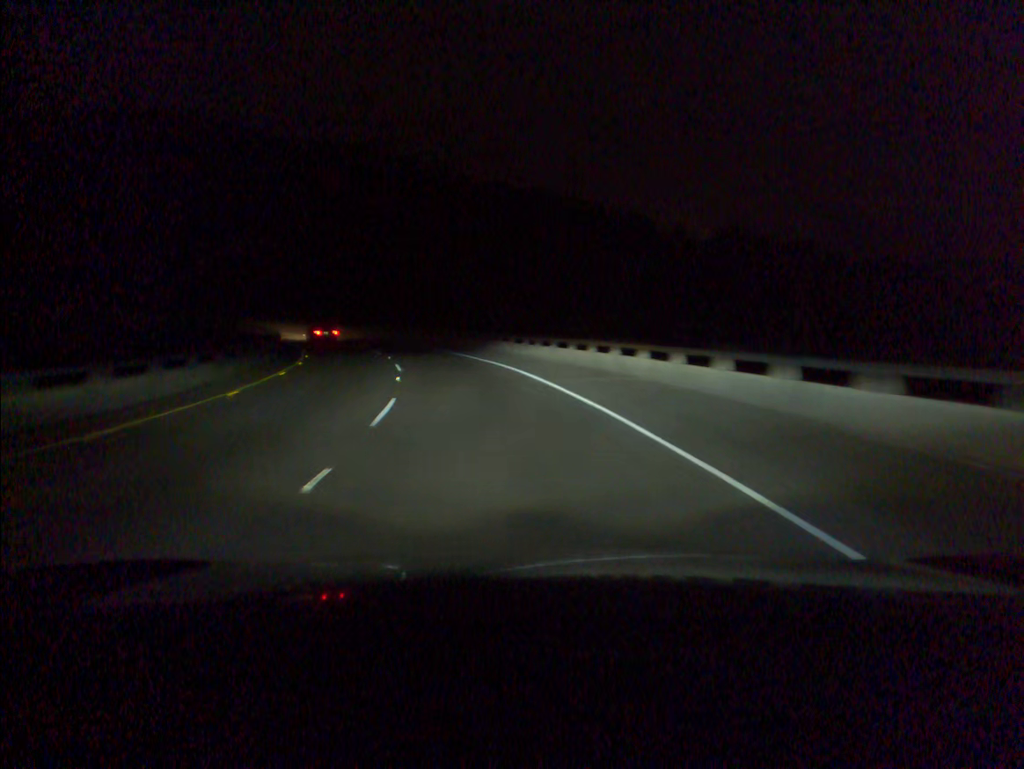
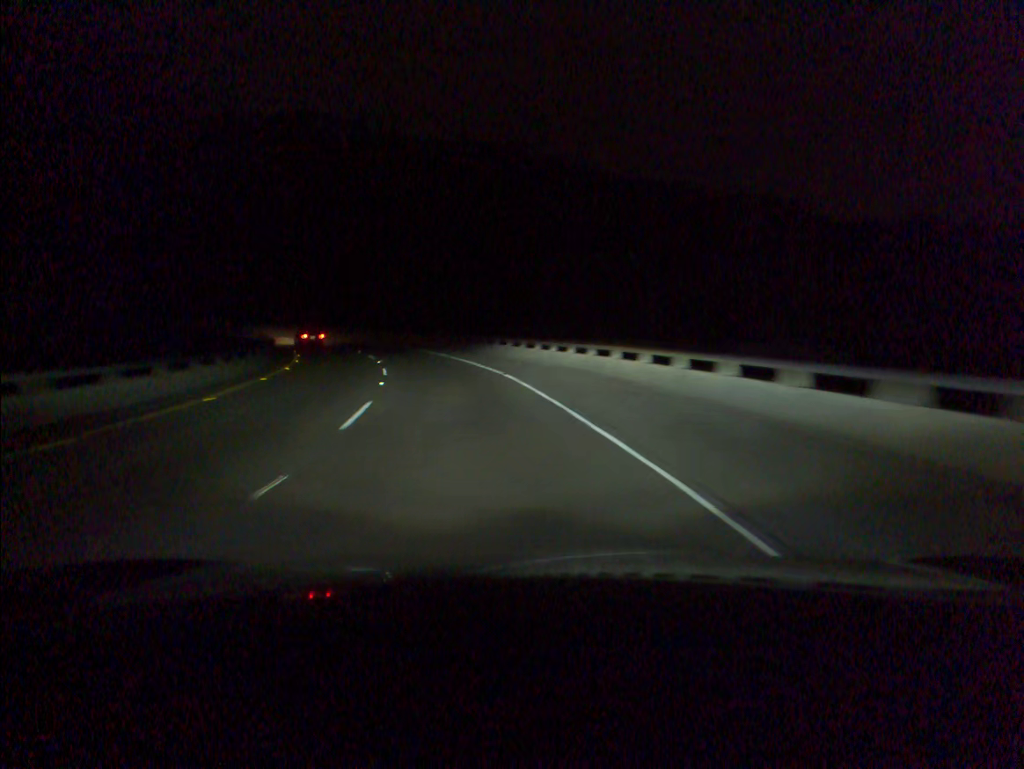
(-2.6, +30.1) m; -10°
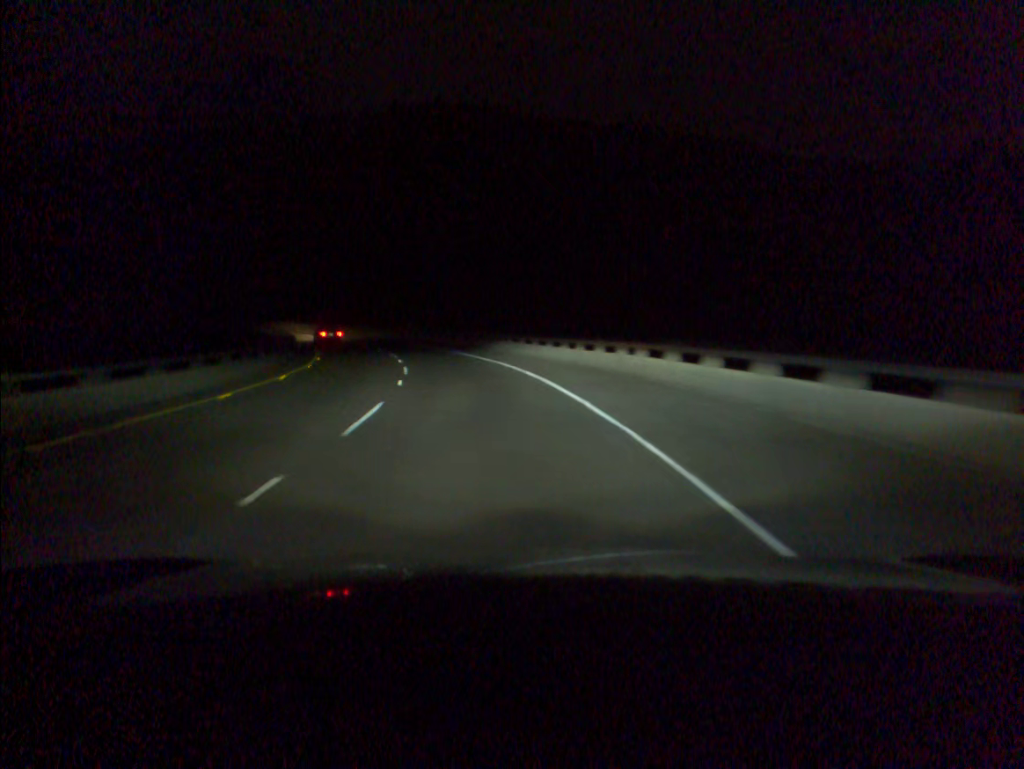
(-2.9, +30.5) m; -11°
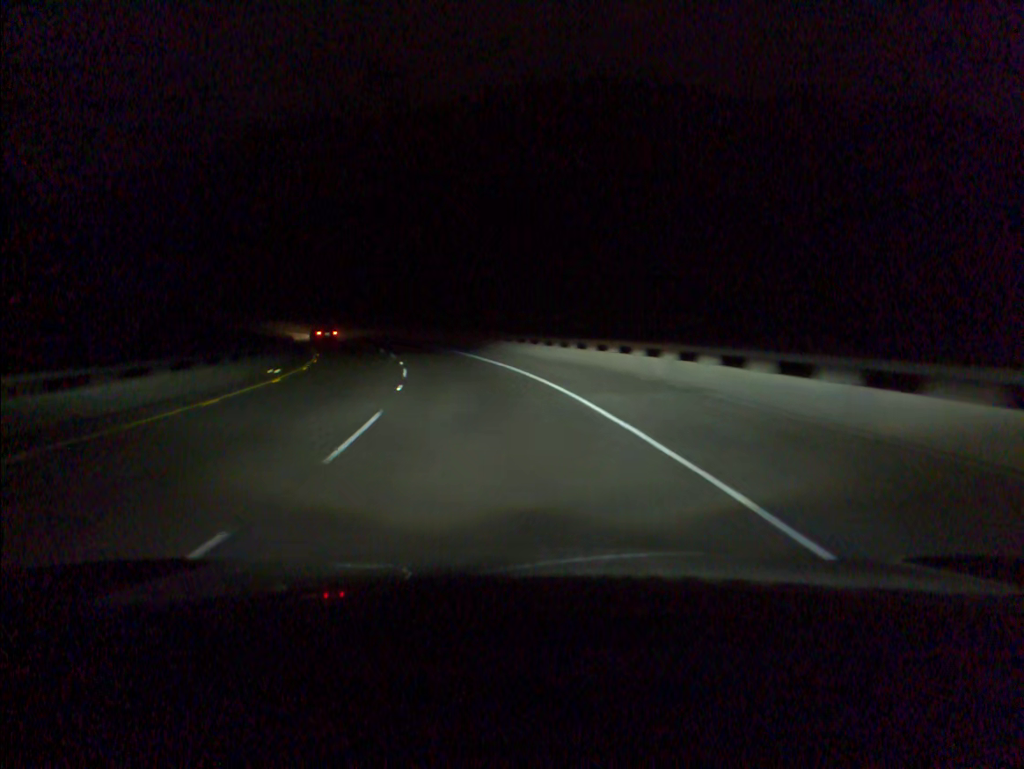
(-2.6, +31.1) m; -10°
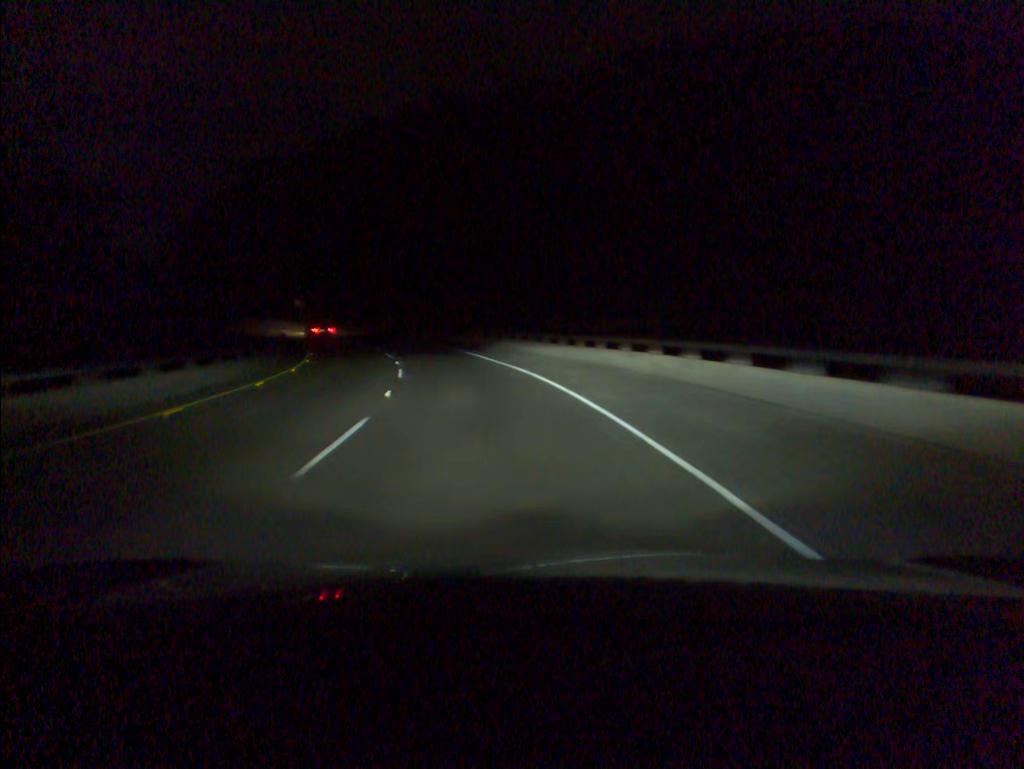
(-2.7, +31.7) m; -10°
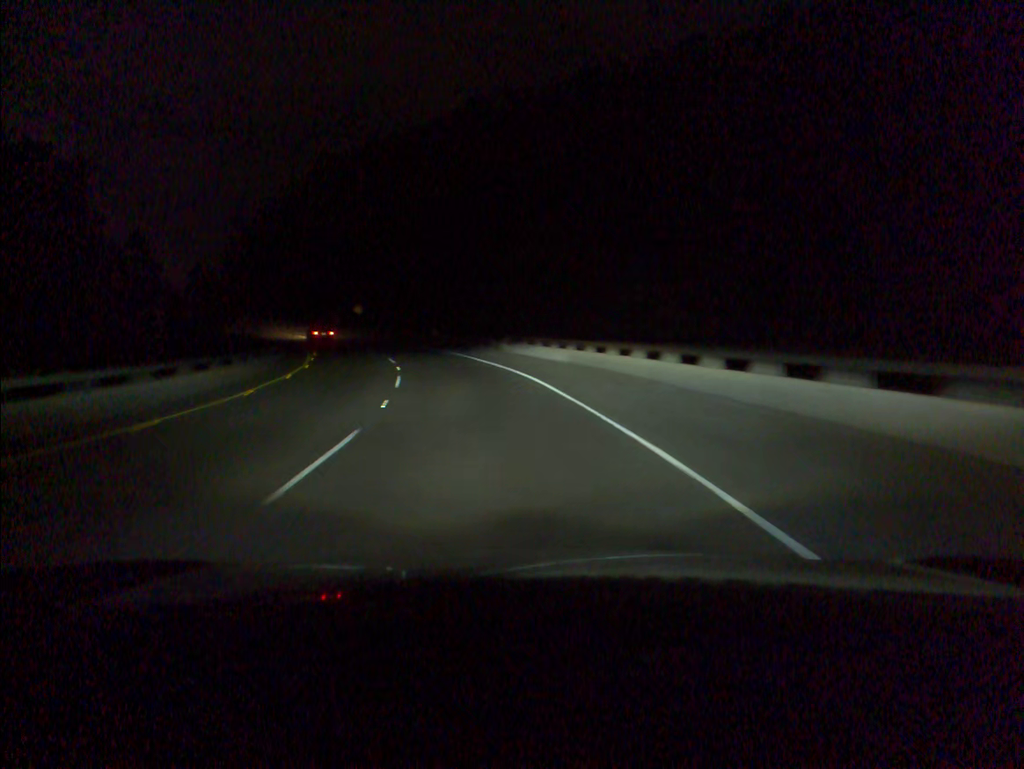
(-0.8, +16.1) m; -5°
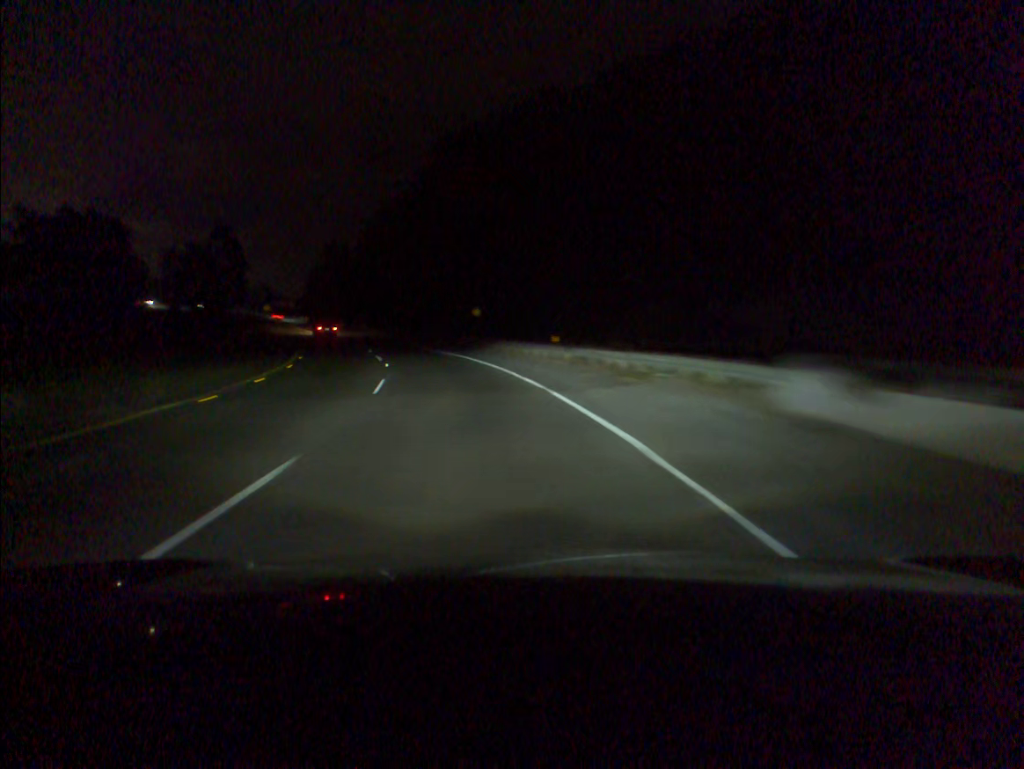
(-2.9, +32.6) m; -10°
